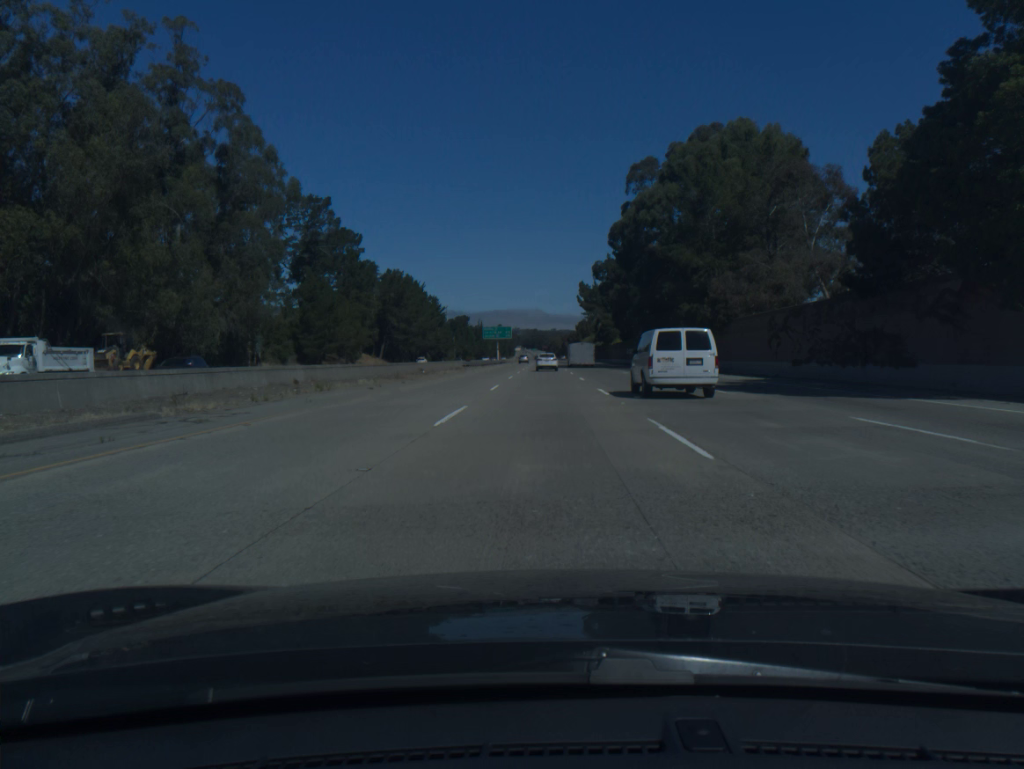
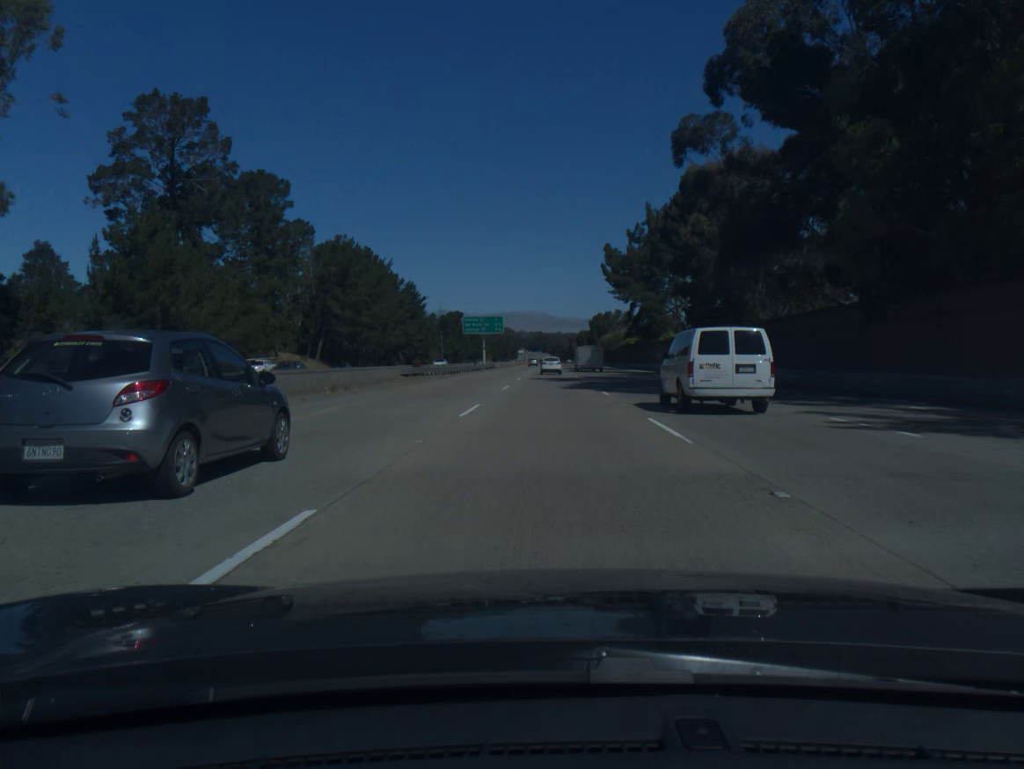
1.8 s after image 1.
(-0.2, +55.3) m; 0°
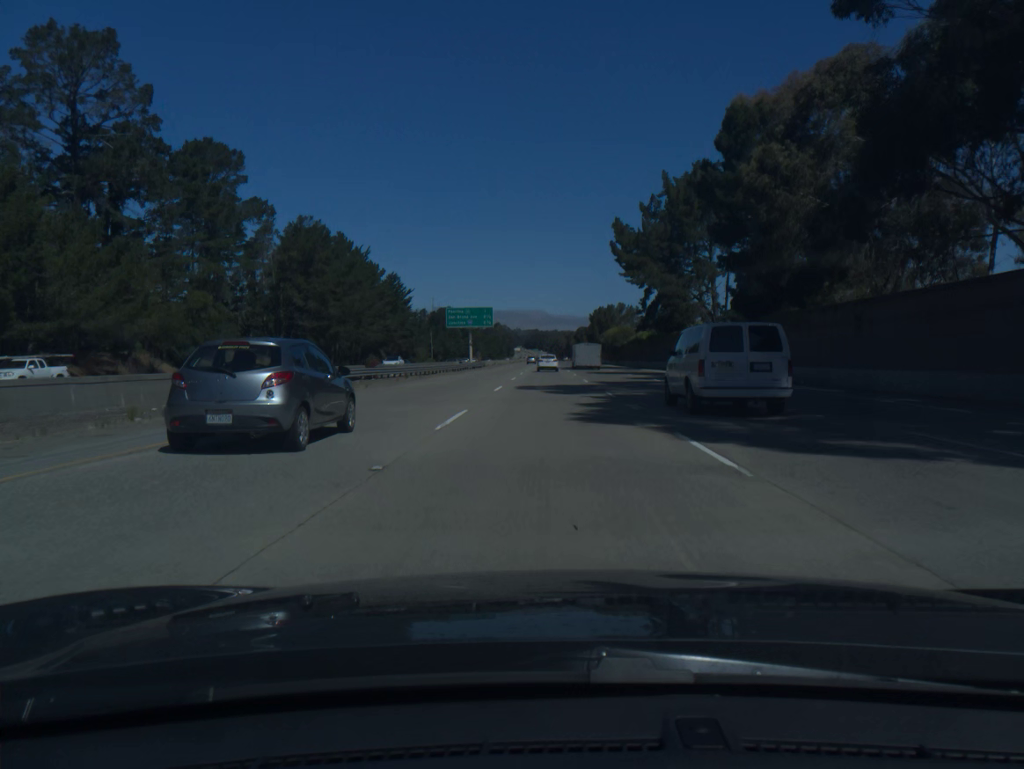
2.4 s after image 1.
(0.0, +18.0) m; 0°
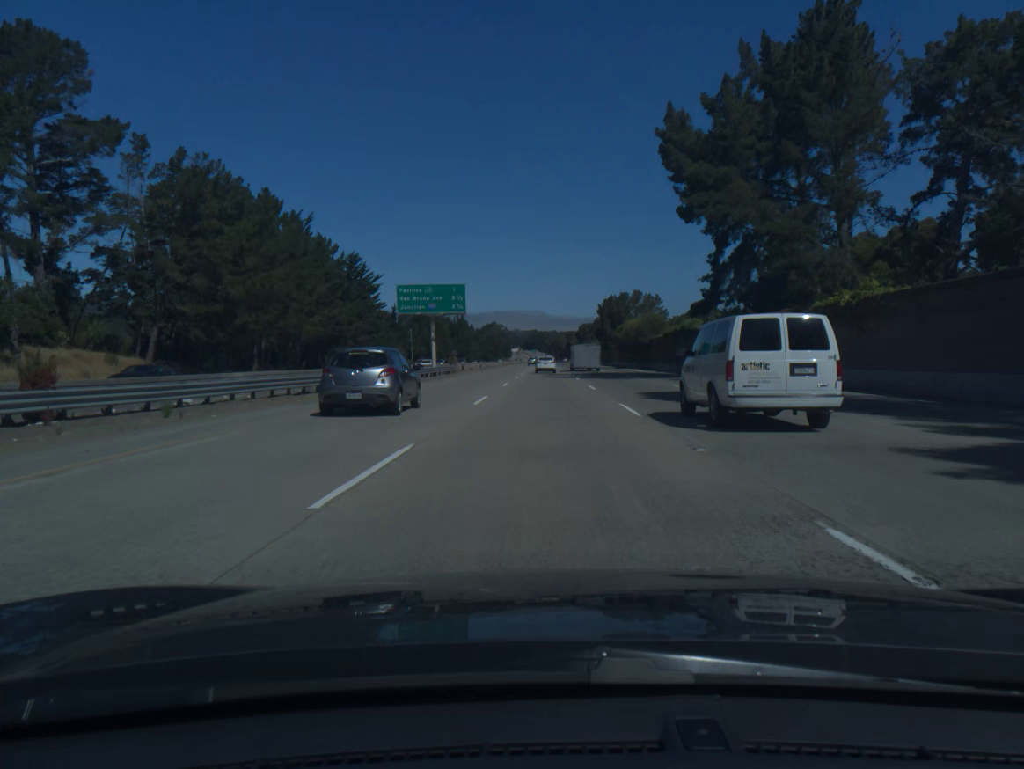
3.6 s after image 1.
(+0.1, +36.1) m; 0°
